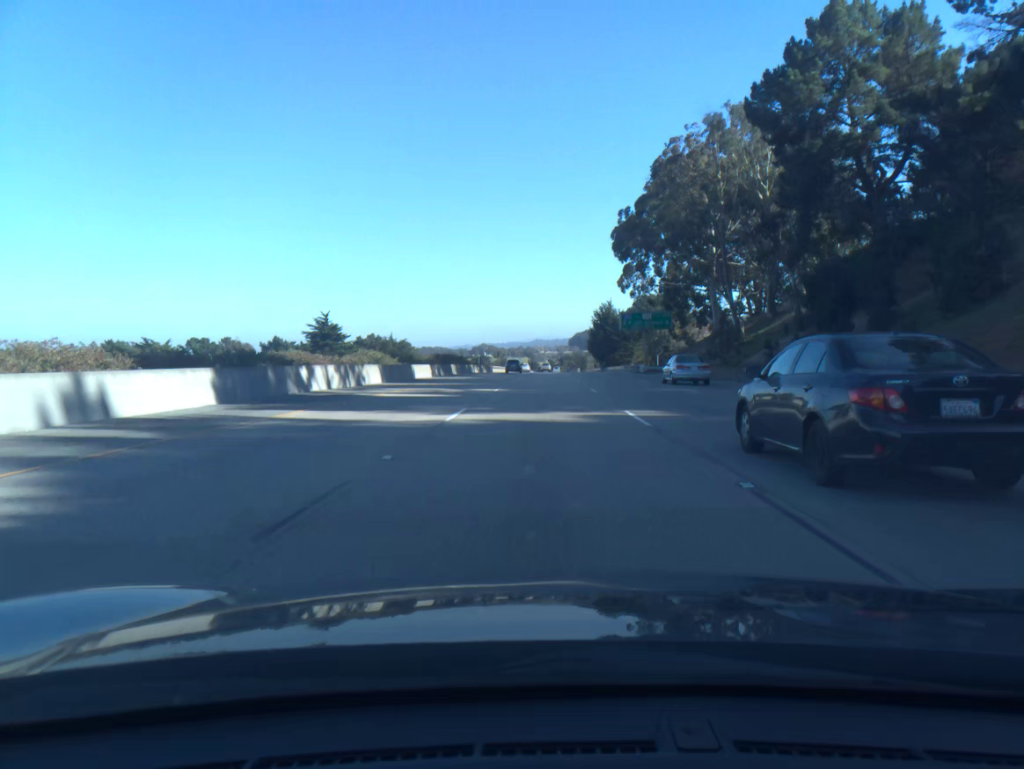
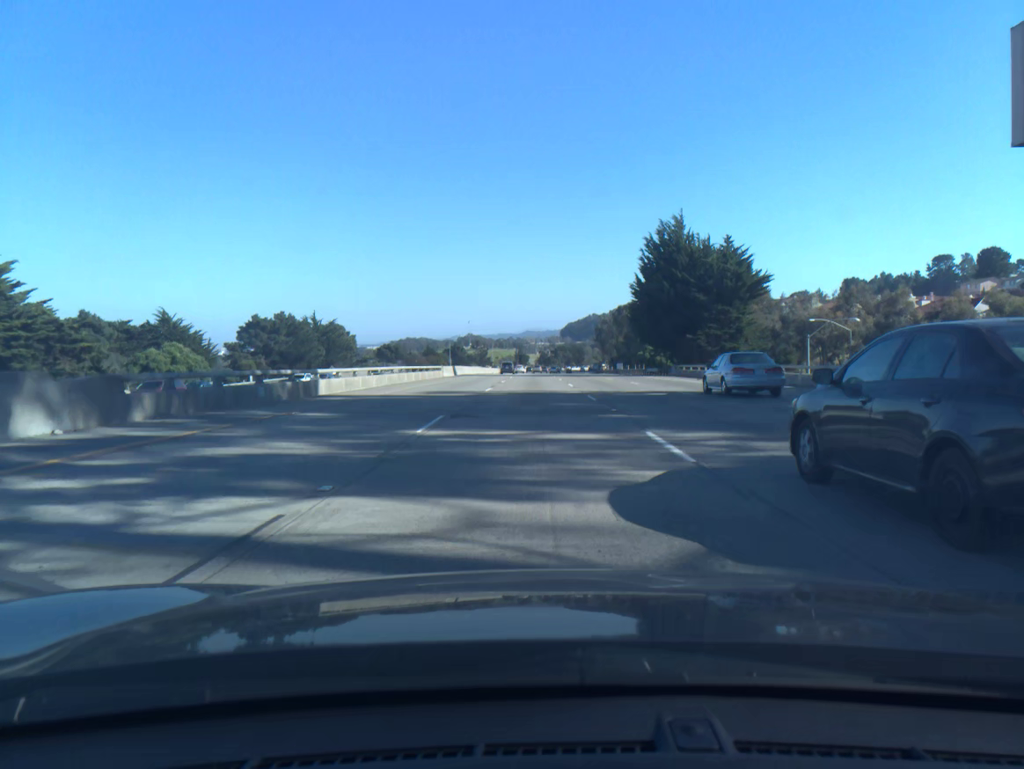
(+0.5, +89.7) m; +1°
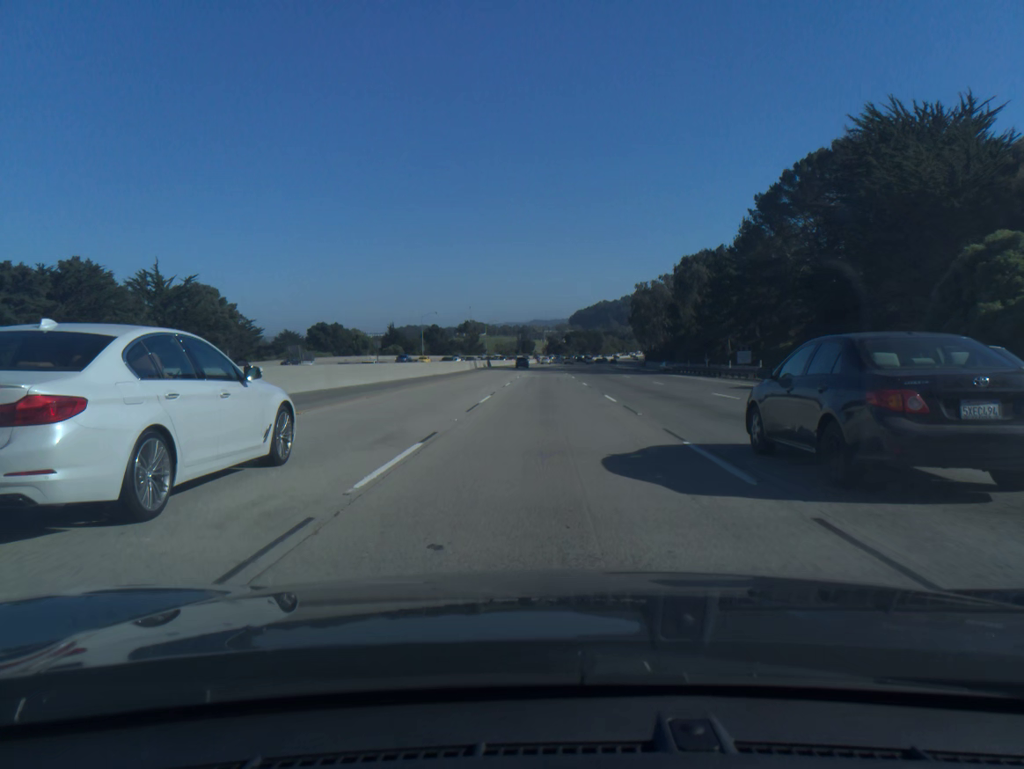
(-0.7, +90.0) m; -1°
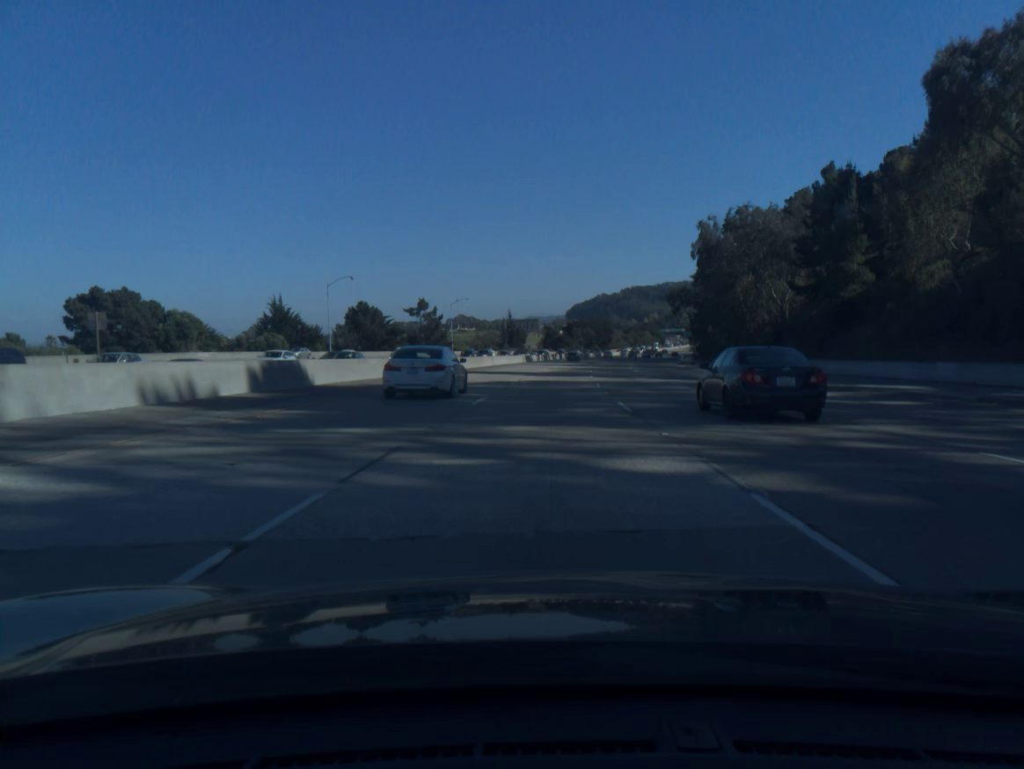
(+0.6, +90.2) m; 0°
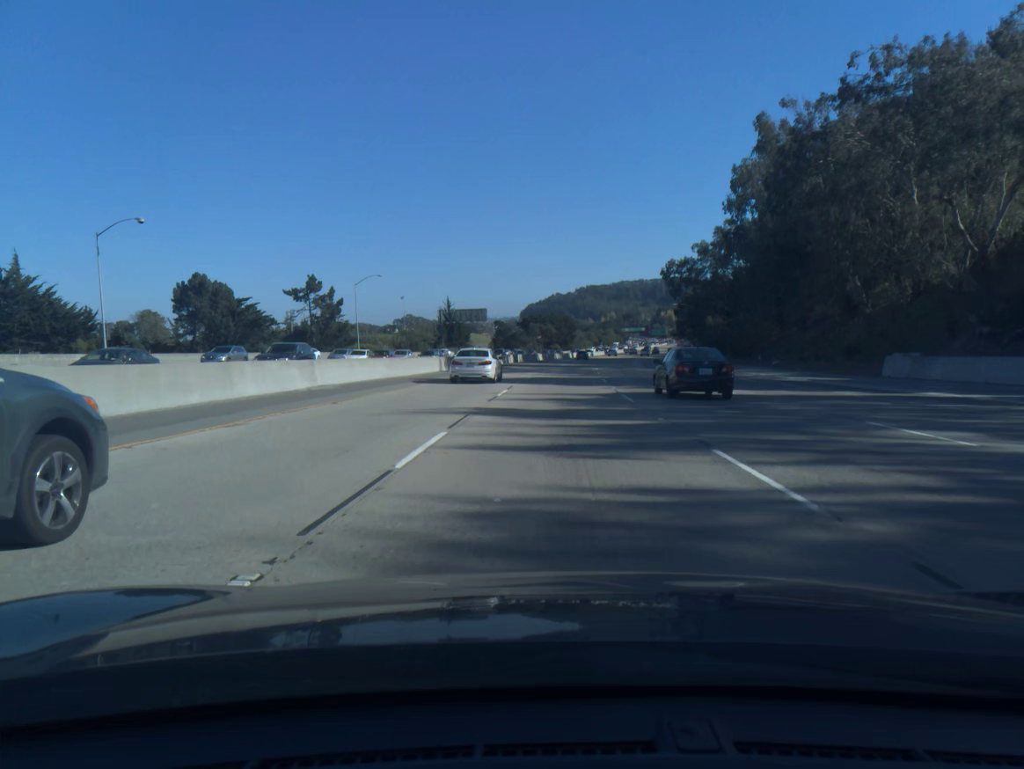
(+1.2, +54.0) m; +3°
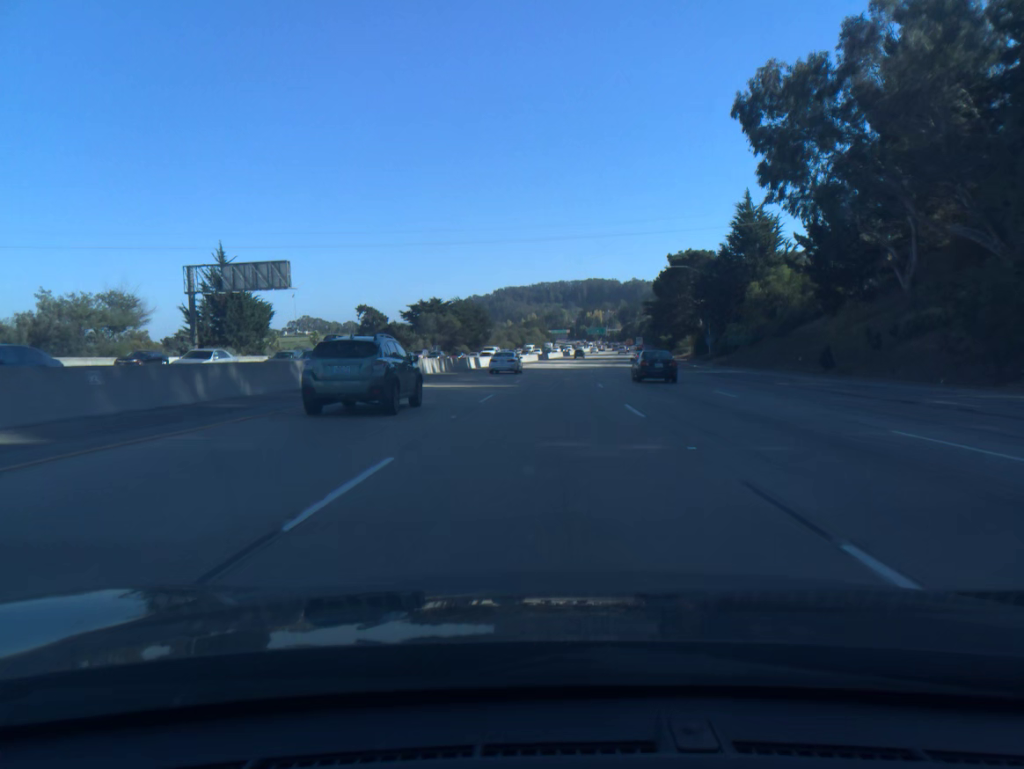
(+5.1, +89.7) m; +6°
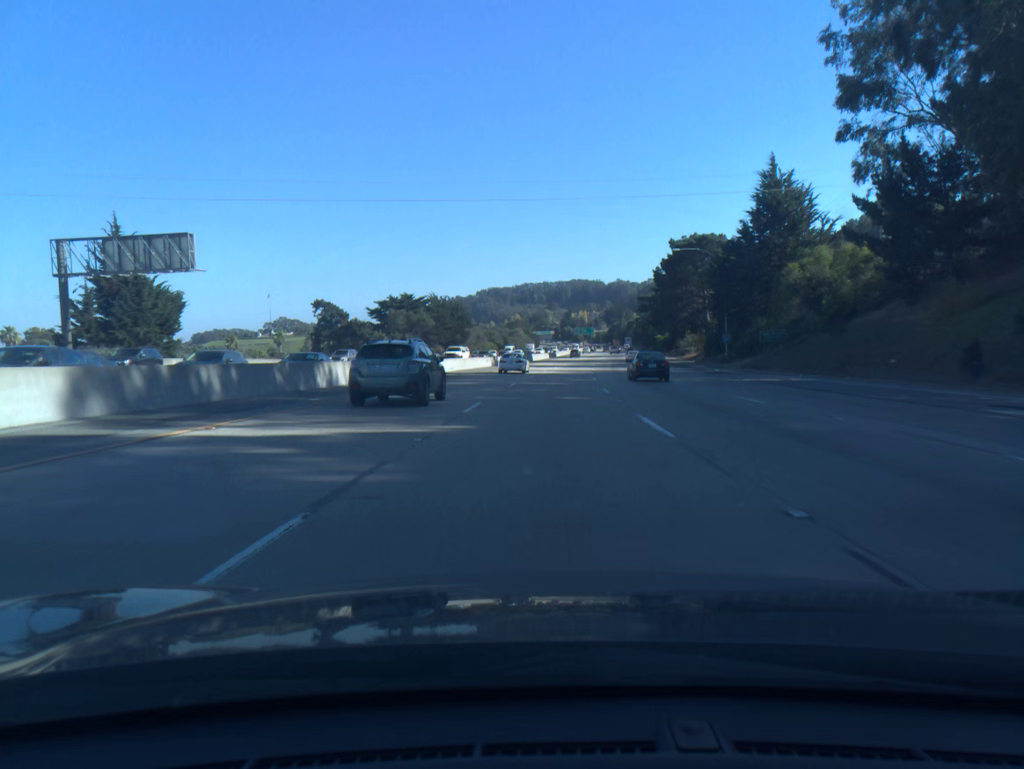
(+0.2, +18.0) m; +1°
